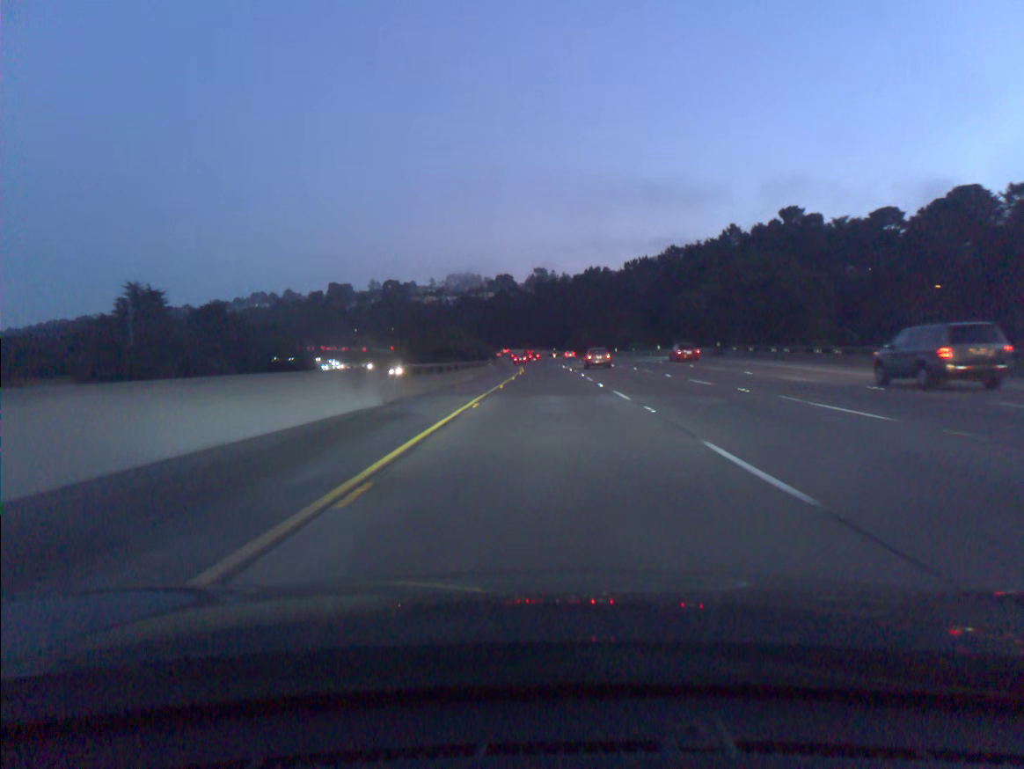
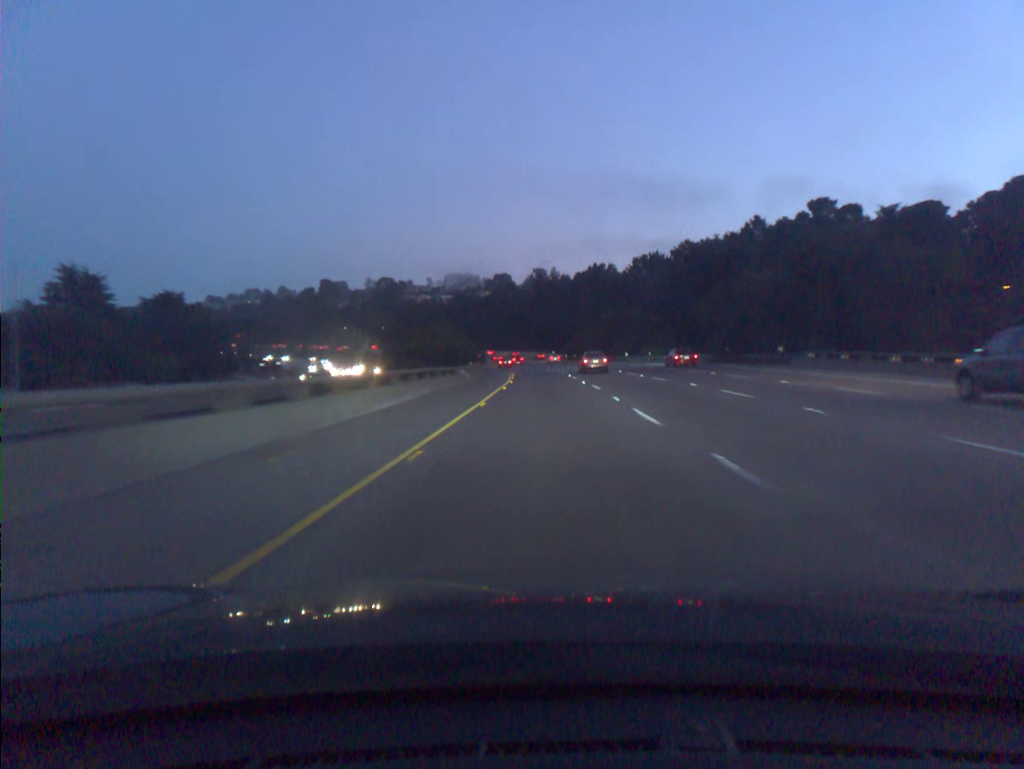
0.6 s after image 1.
(0.0, +19.7) m; 0°
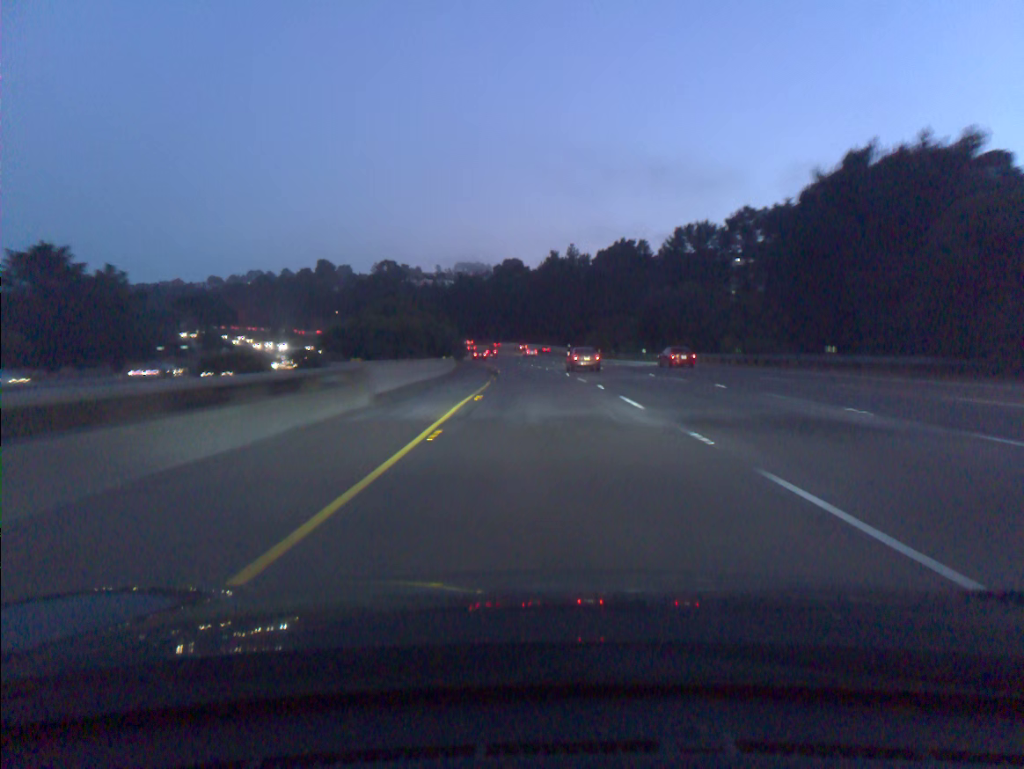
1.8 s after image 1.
(-0.1, +39.3) m; -1°
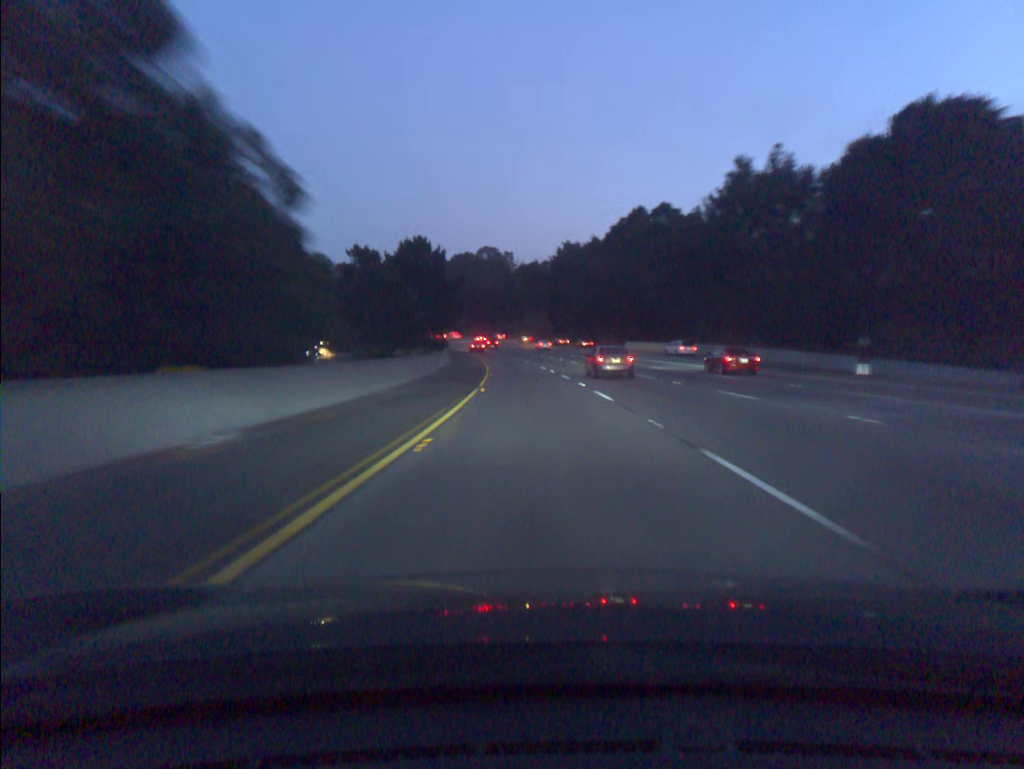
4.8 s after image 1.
(-6.1, +97.9) m; -8°
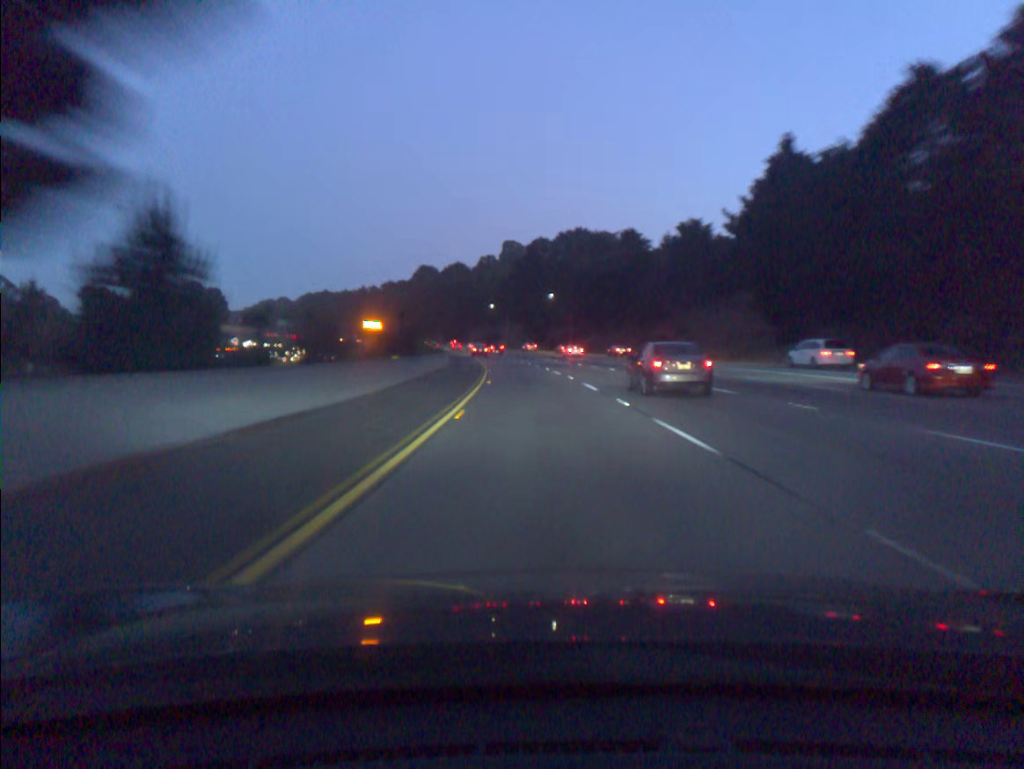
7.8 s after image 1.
(-7.3, +97.3) m; -9°
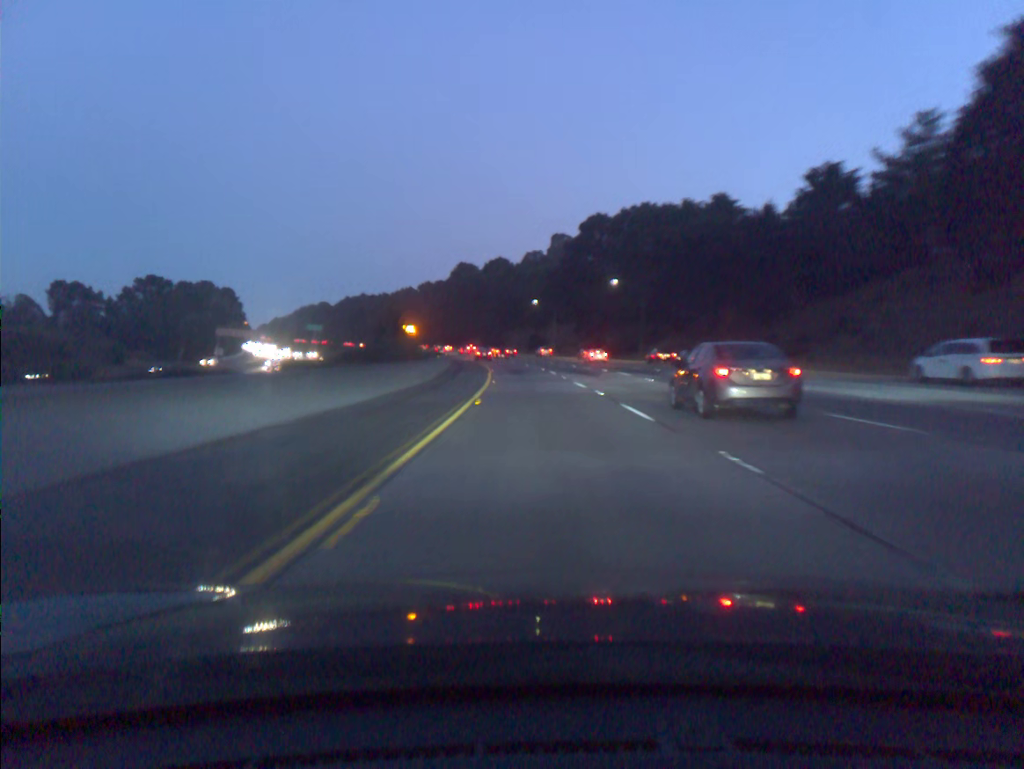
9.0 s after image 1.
(-1.2, +38.8) m; -4°
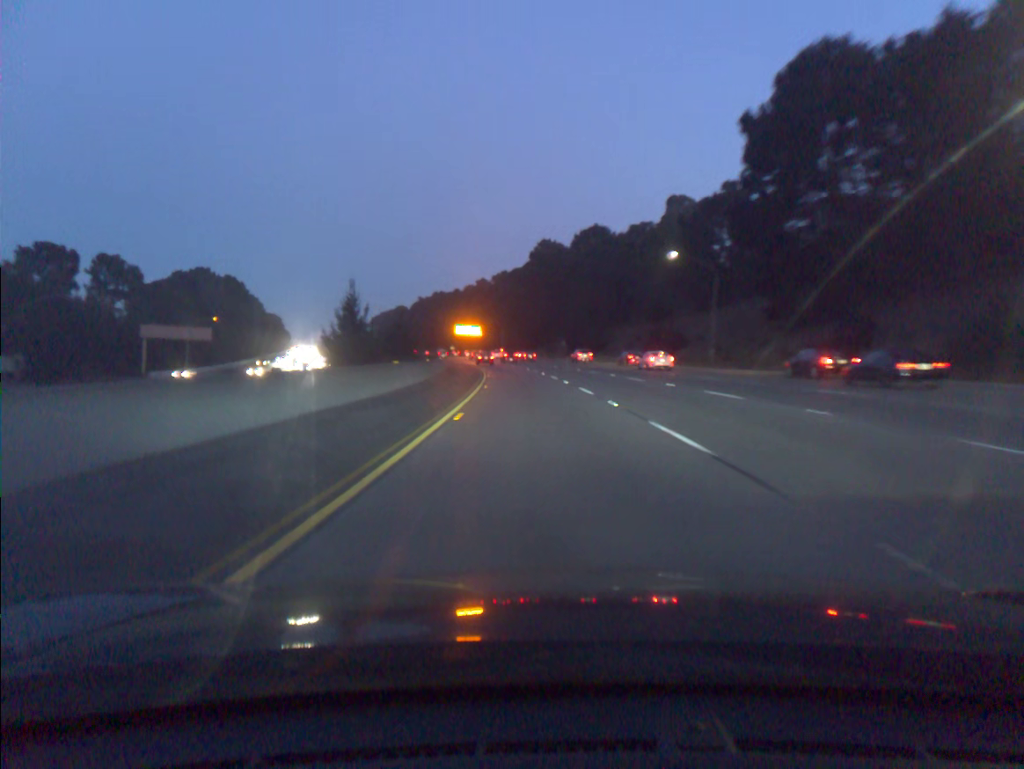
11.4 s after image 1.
(-4.5, +77.3) m; -7°
